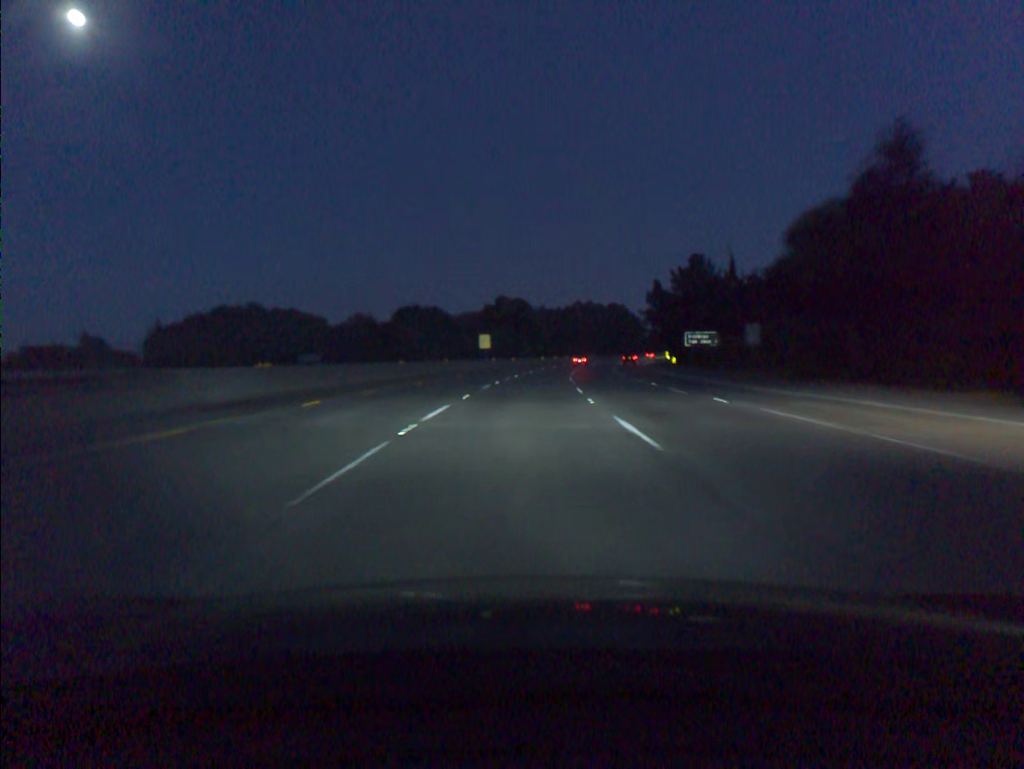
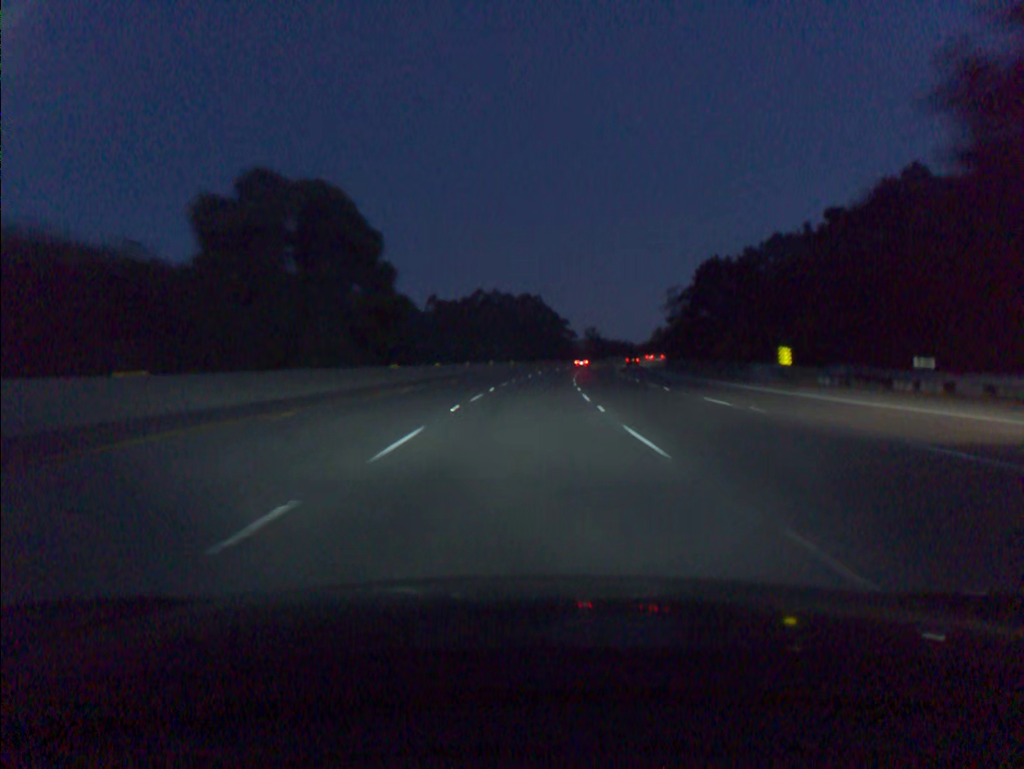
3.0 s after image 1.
(+5.6, +91.3) m; +7°
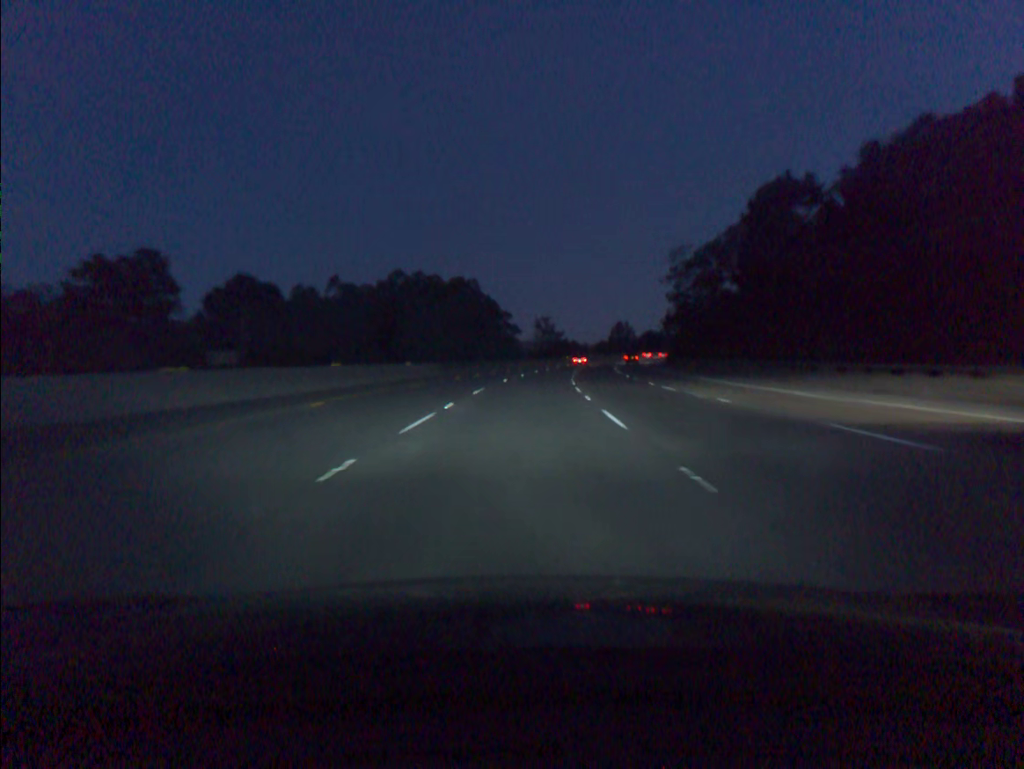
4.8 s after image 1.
(+2.2, +54.8) m; +4°
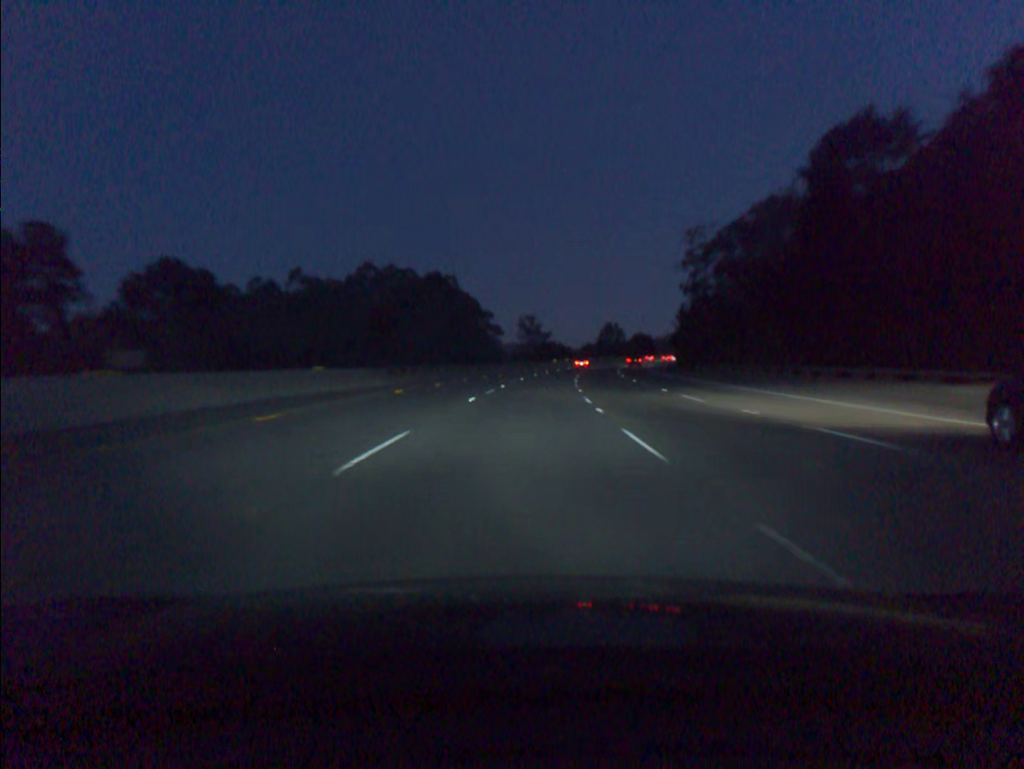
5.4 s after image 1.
(+0.2, +18.2) m; +1°
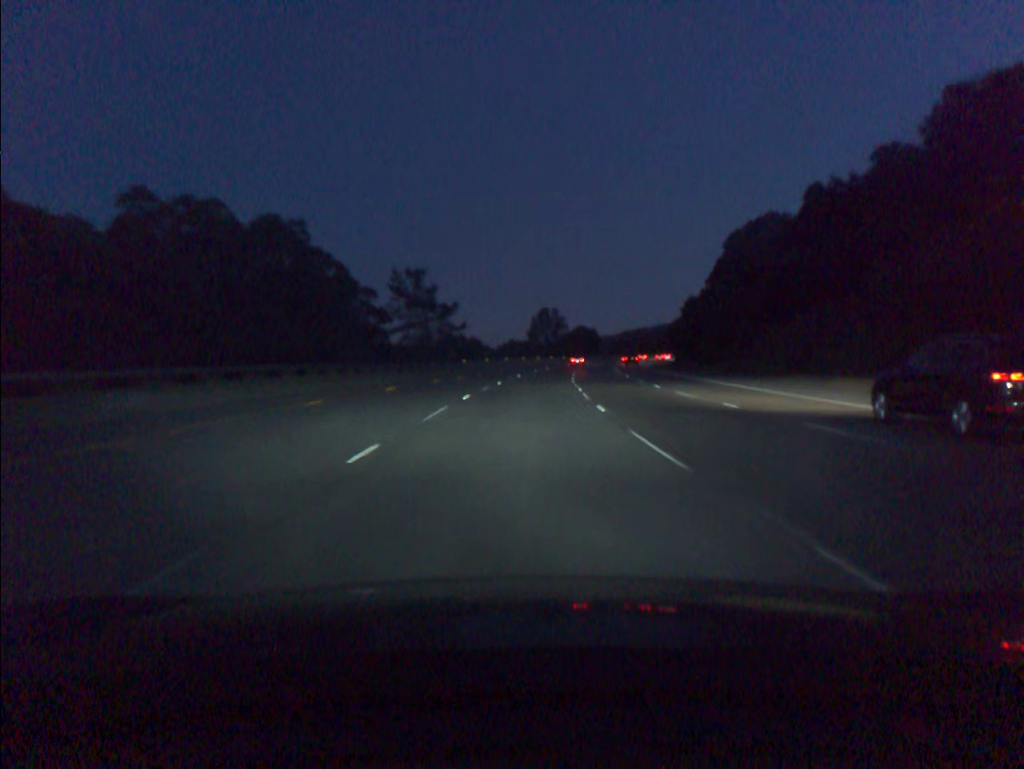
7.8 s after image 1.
(+3.9, +72.8) m; +6°
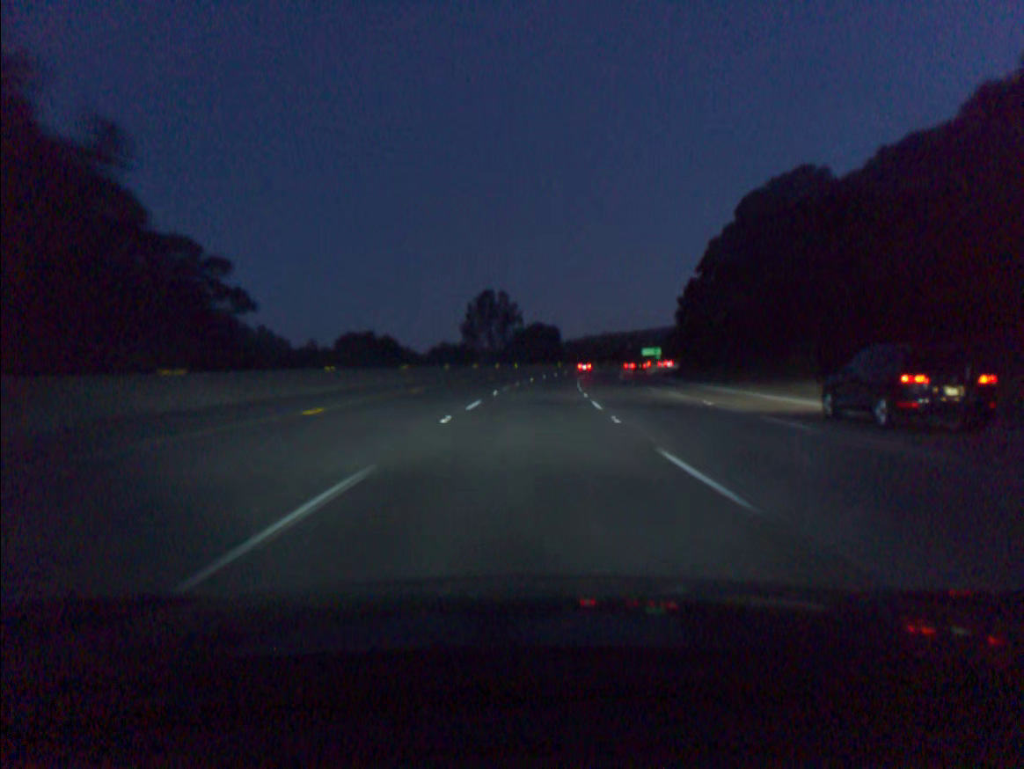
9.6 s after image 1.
(+1.9, +54.7) m; +4°
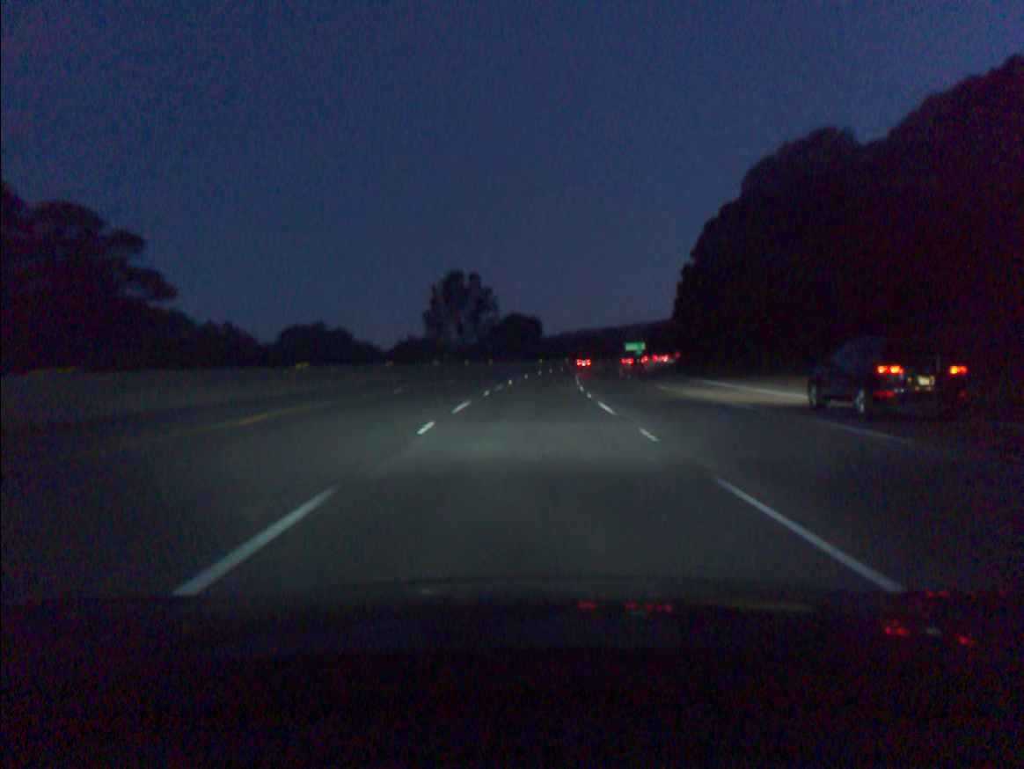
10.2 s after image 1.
(+0.3, +18.2) m; +2°
